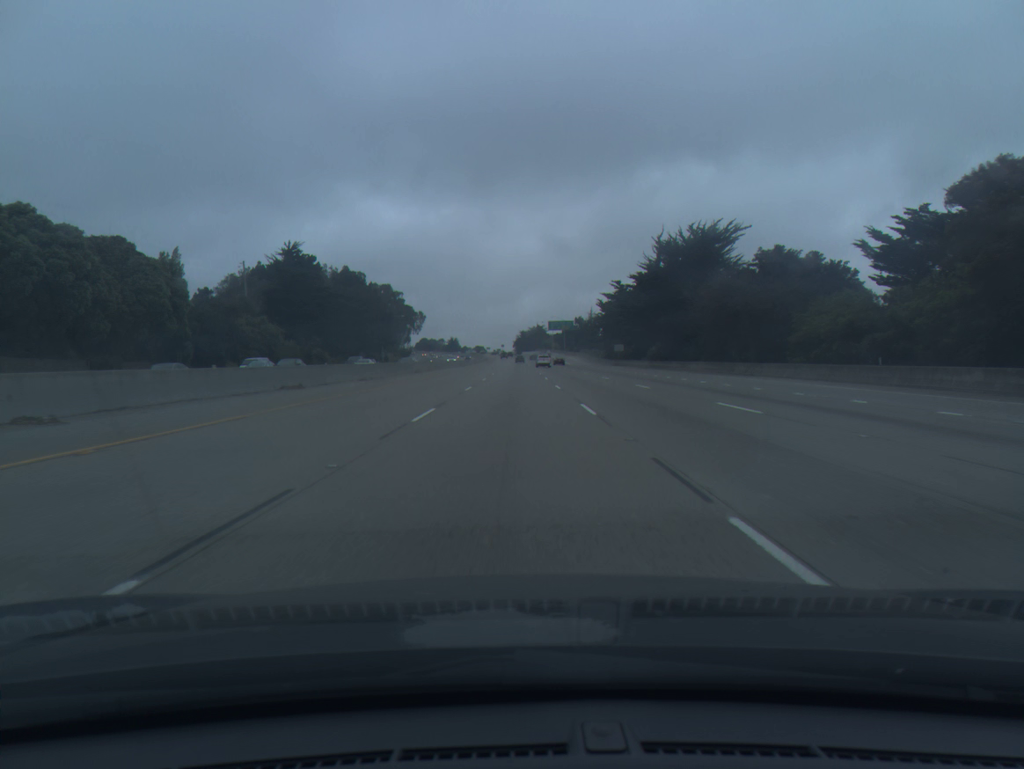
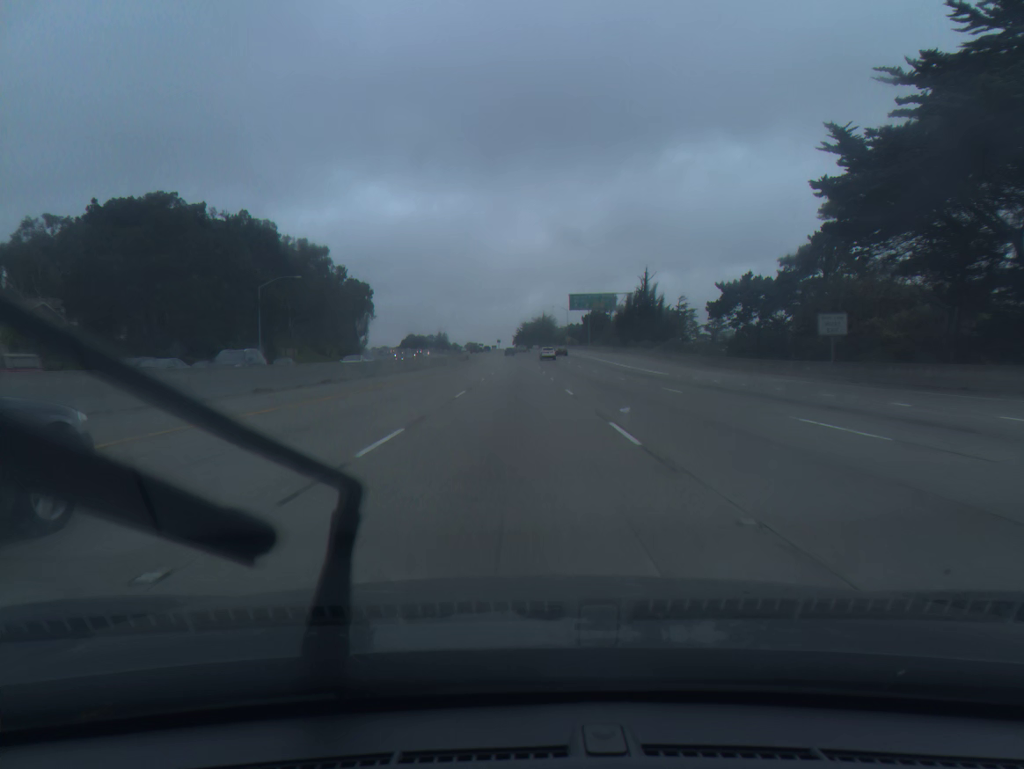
(-0.2, +93.2) m; 0°
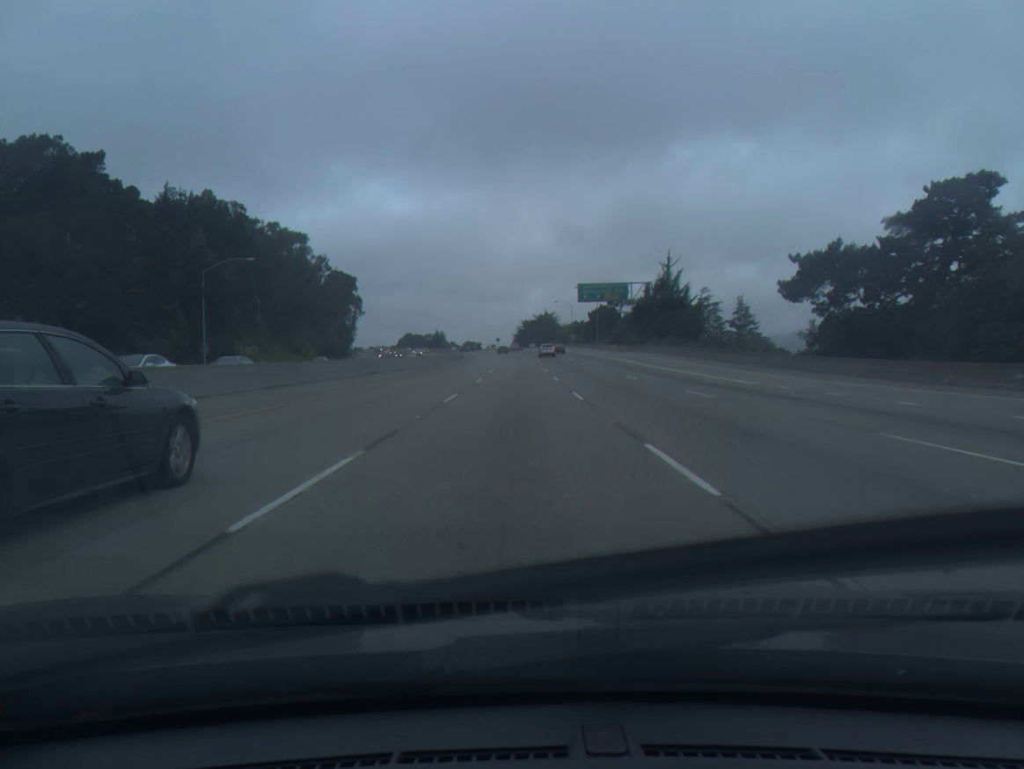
(0.0, +18.7) m; 0°
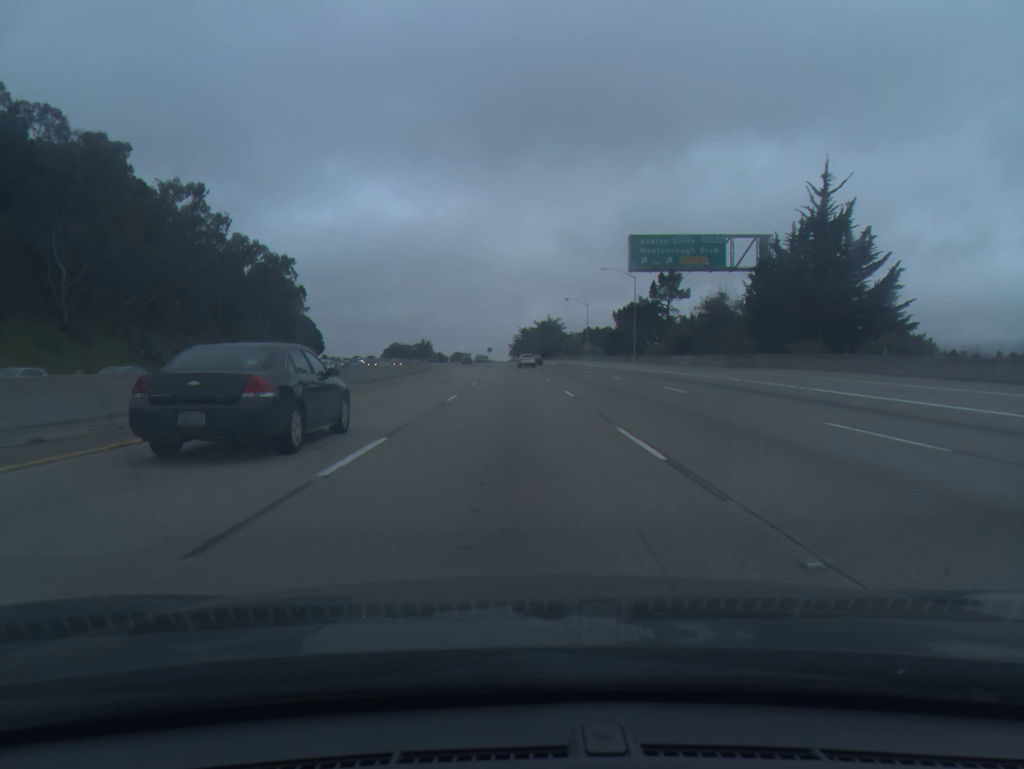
(+0.1, +55.9) m; 0°
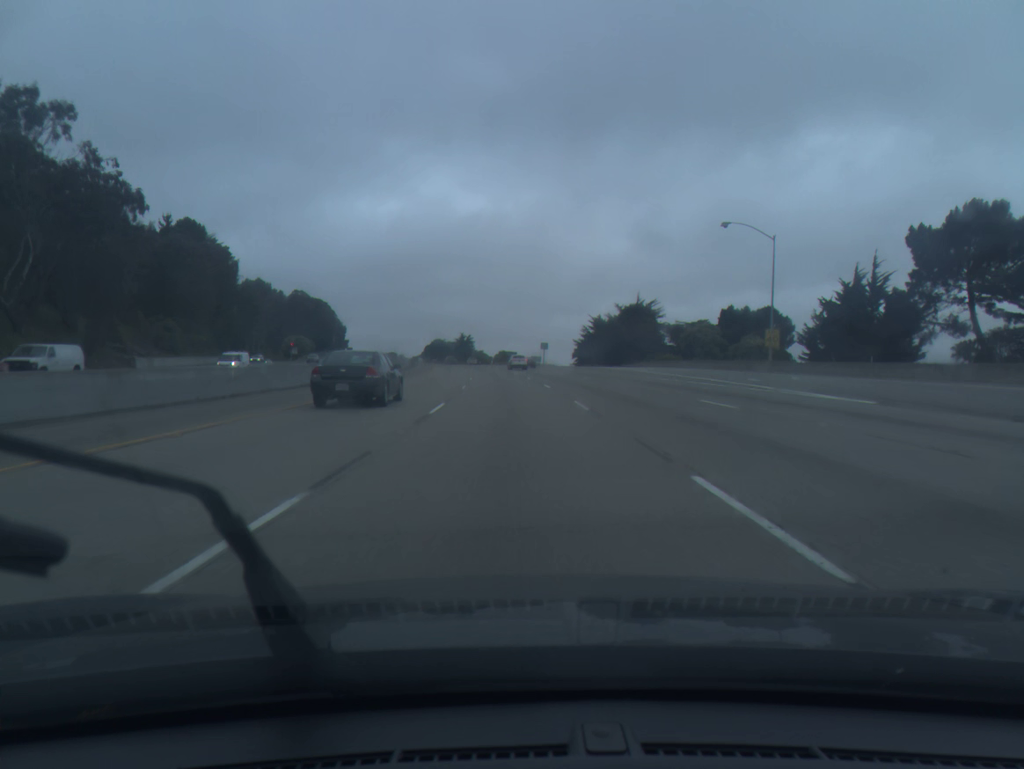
(-2.5, +92.6) m; -4°
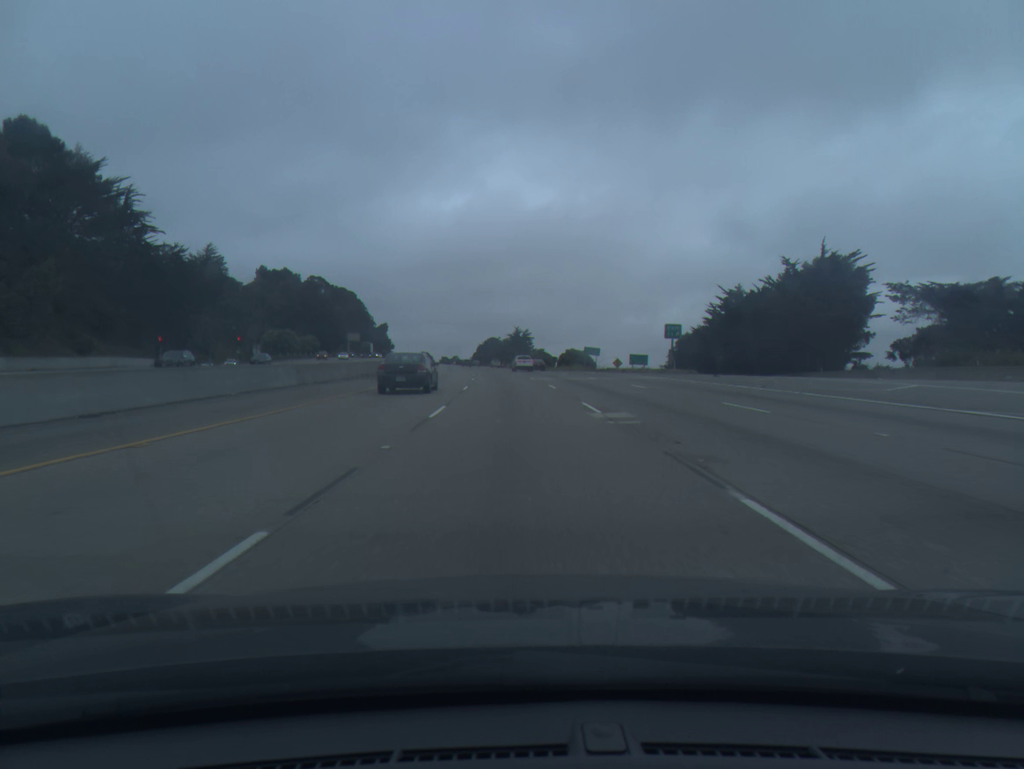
(-2.9, +74.2) m; -5°
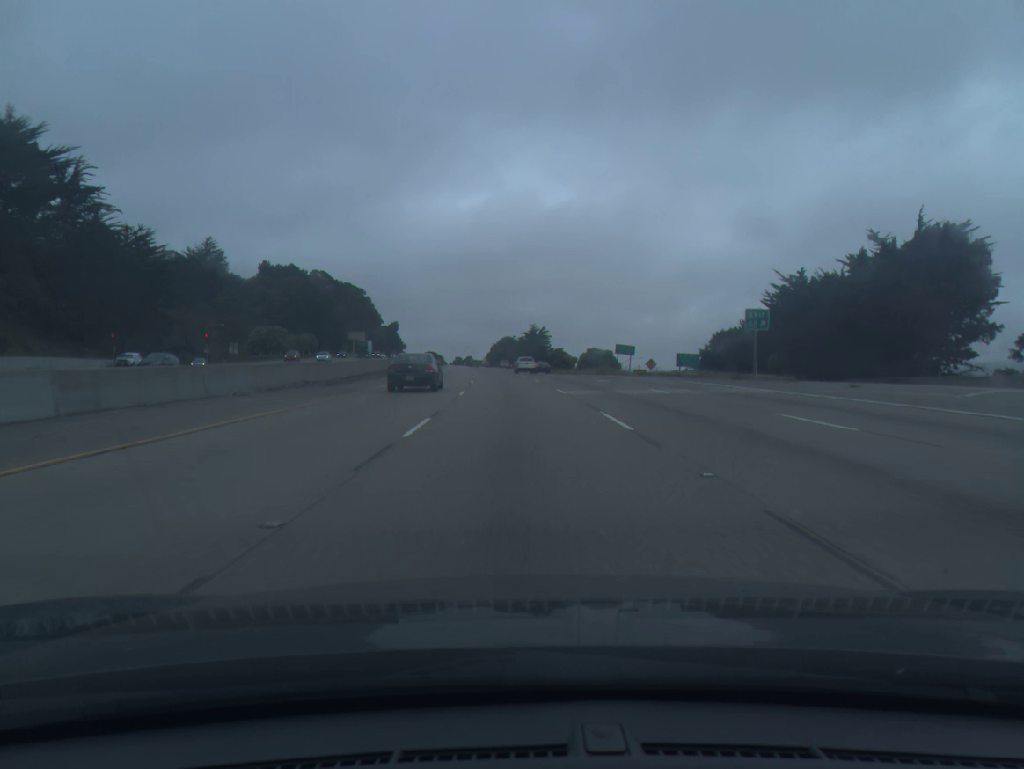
(-0.2, +18.6) m; -1°
